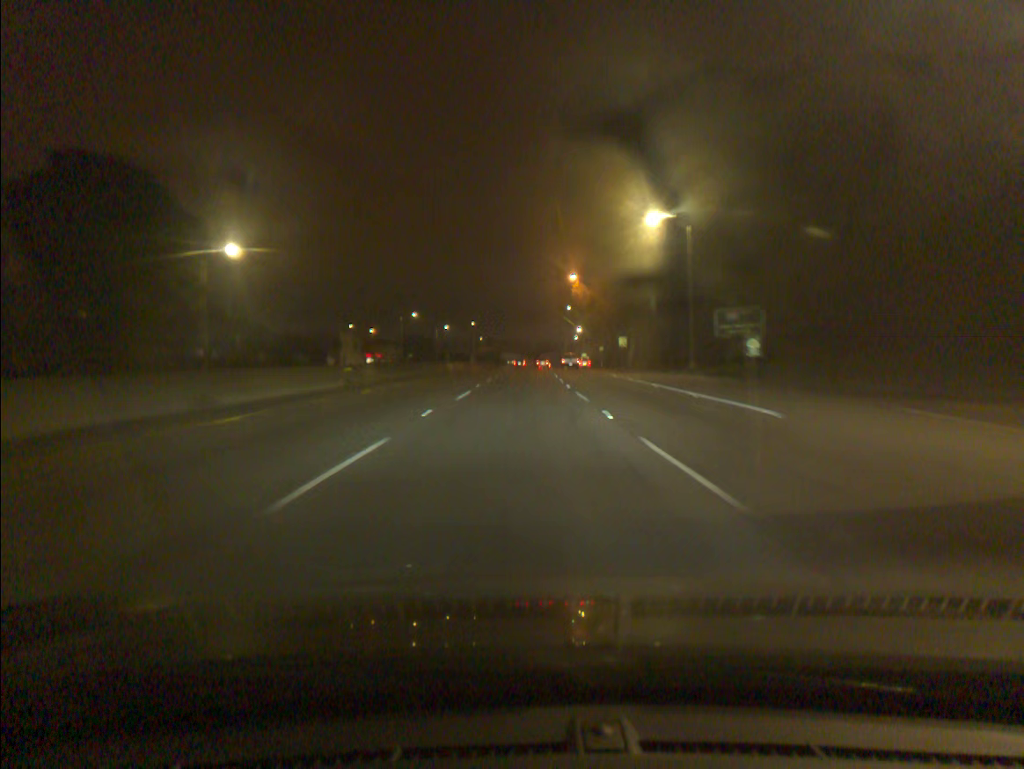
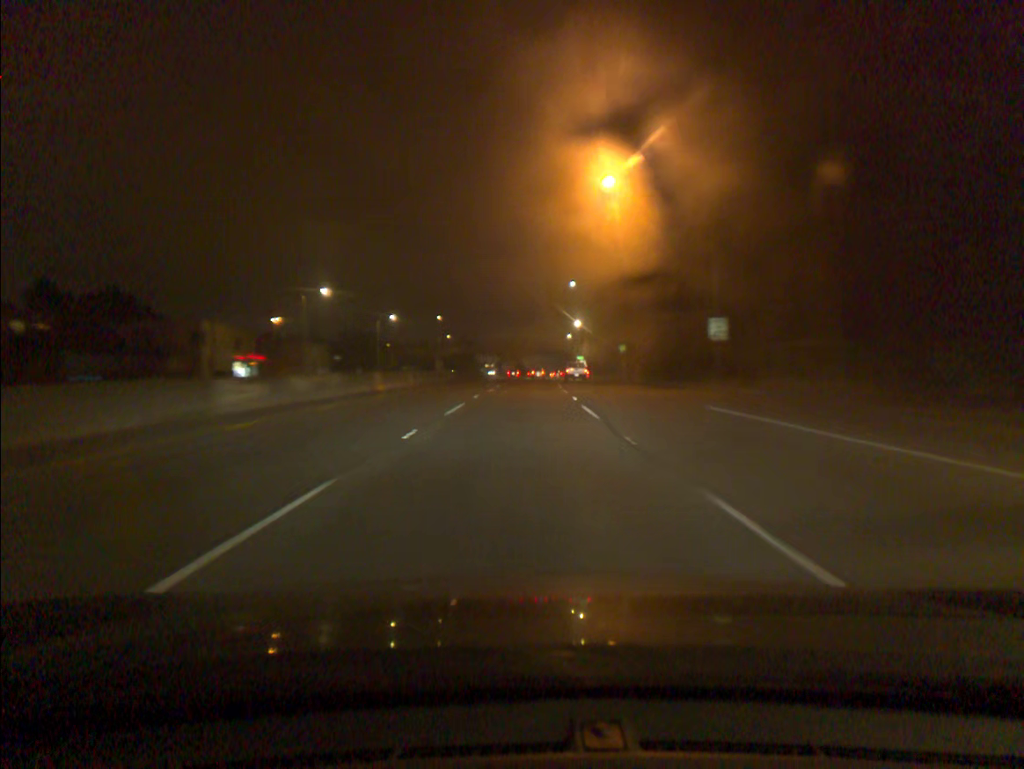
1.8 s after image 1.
(+0.7, +48.2) m; +2°
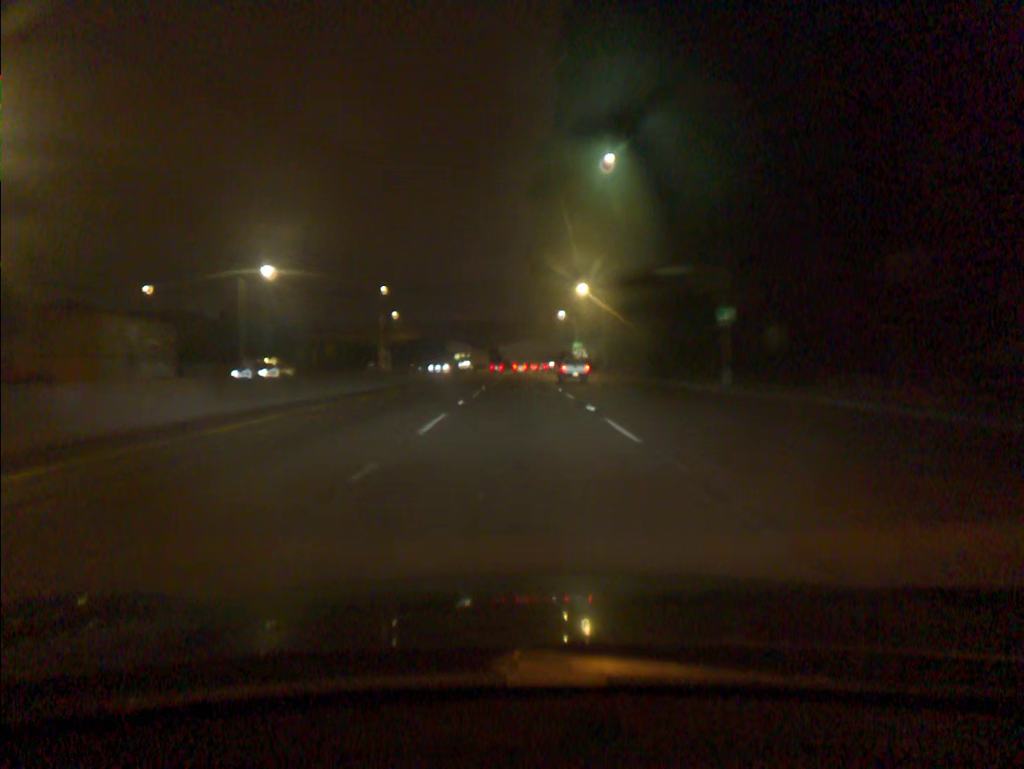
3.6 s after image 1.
(+0.8, +49.1) m; +2°
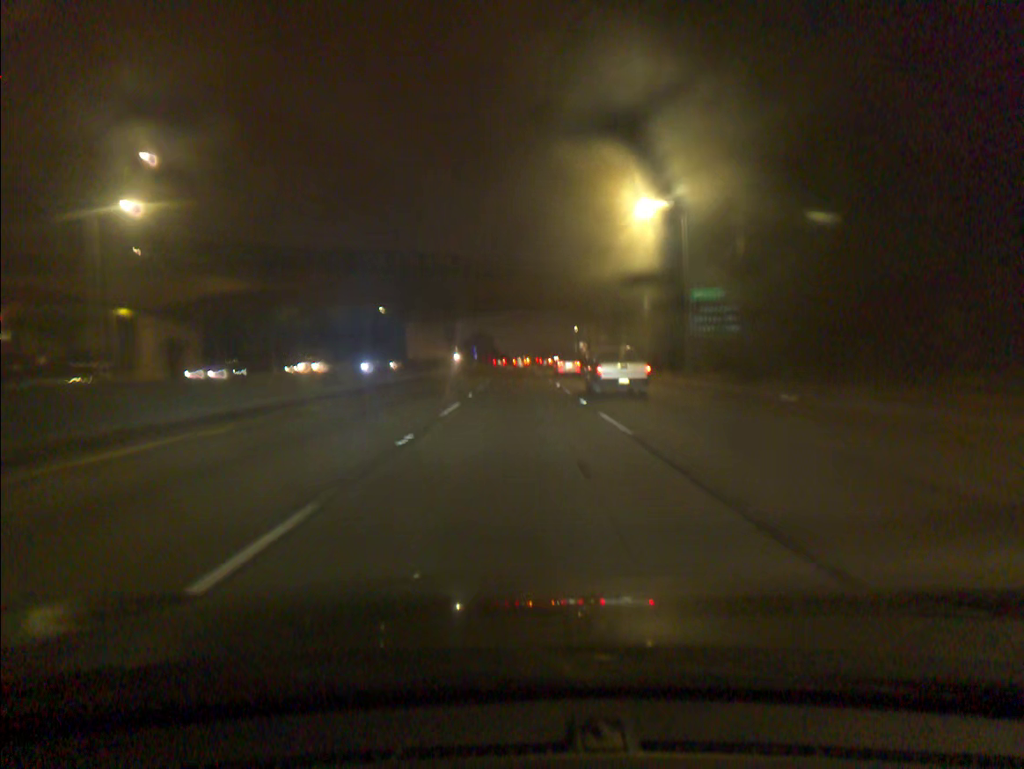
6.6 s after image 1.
(+0.1, +85.2) m; 0°
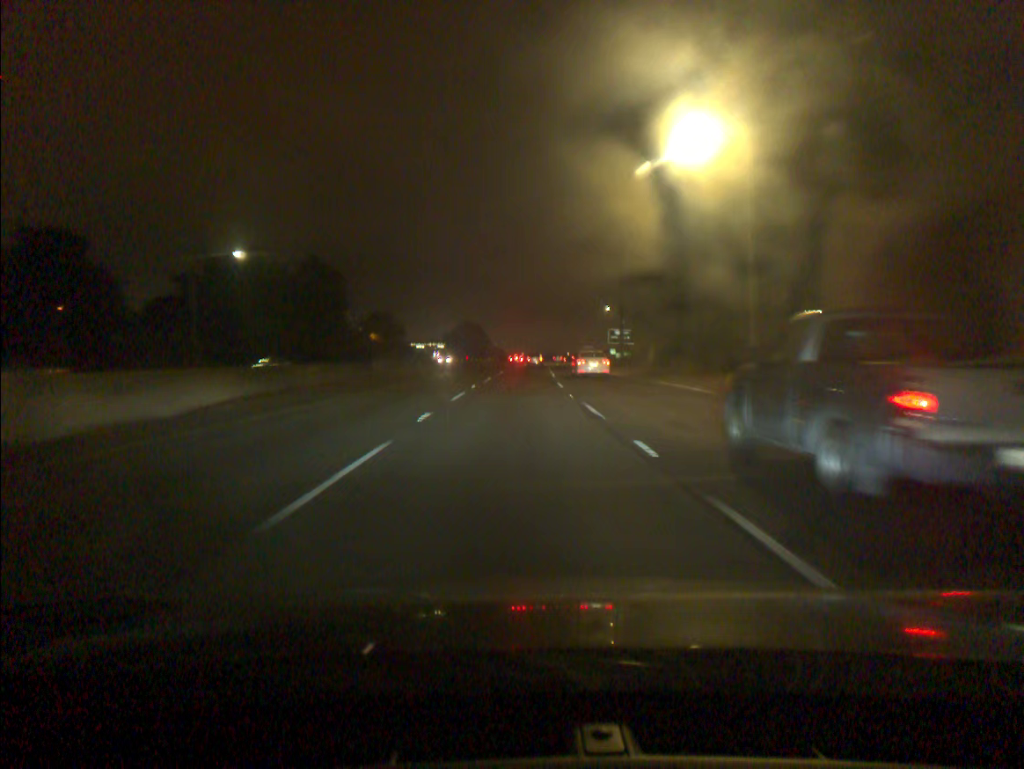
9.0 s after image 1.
(+0.2, +70.1) m; 0°
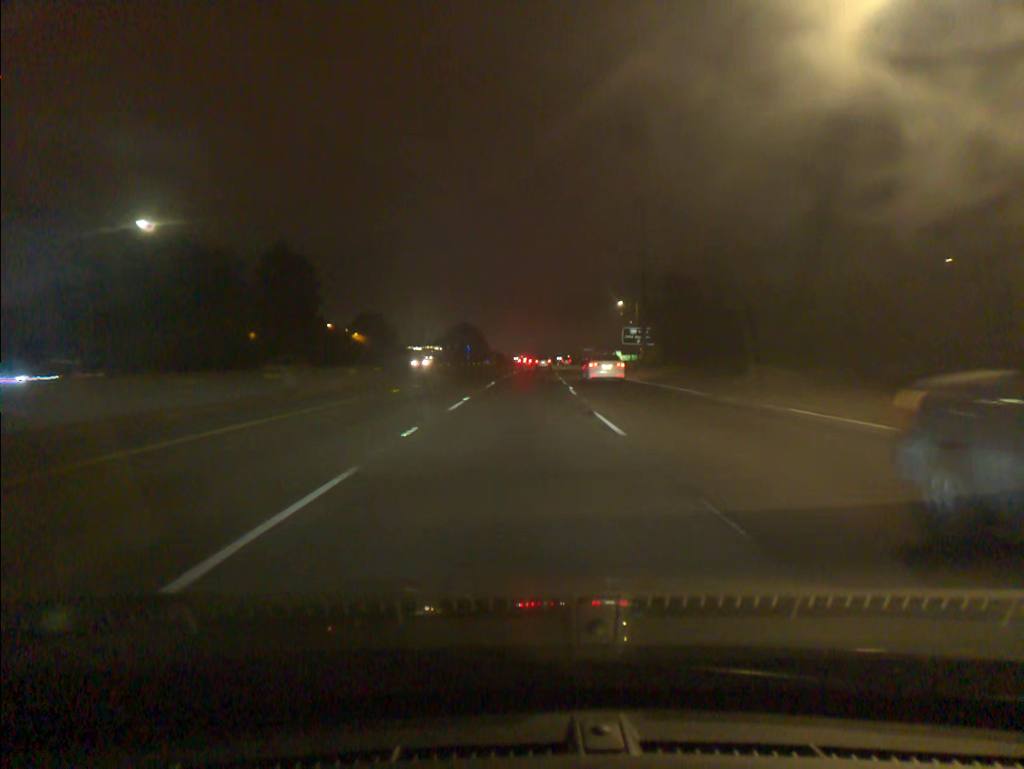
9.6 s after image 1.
(0.0, +17.2) m; 0°
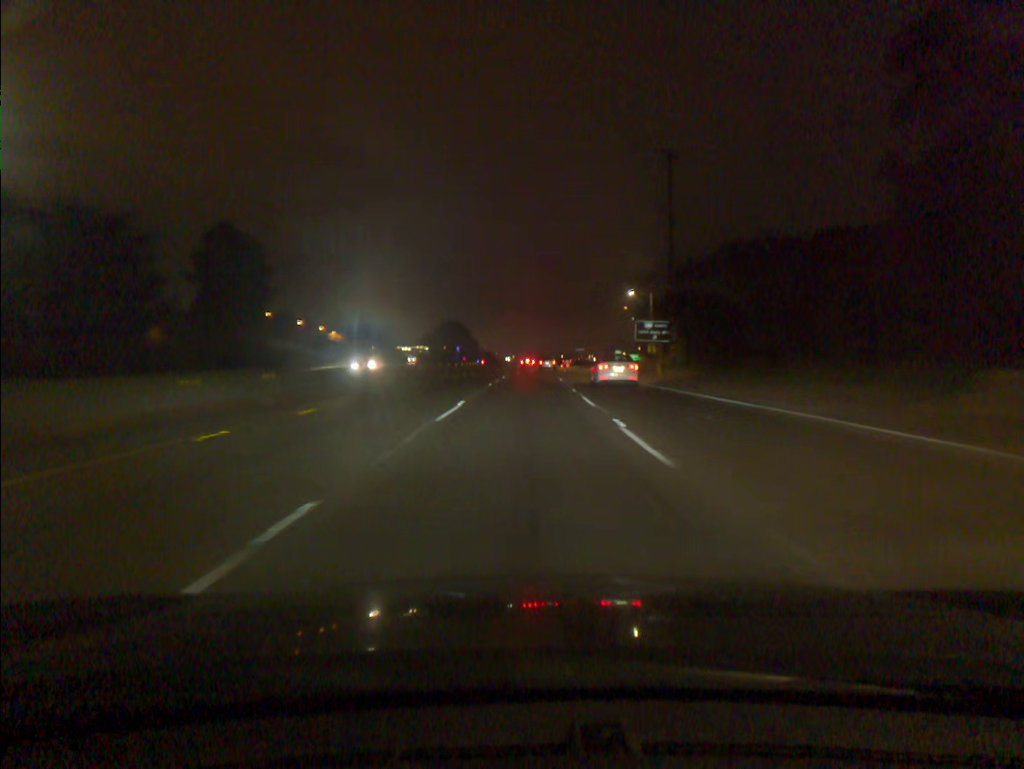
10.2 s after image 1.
(+0.1, +17.0) m; +1°
